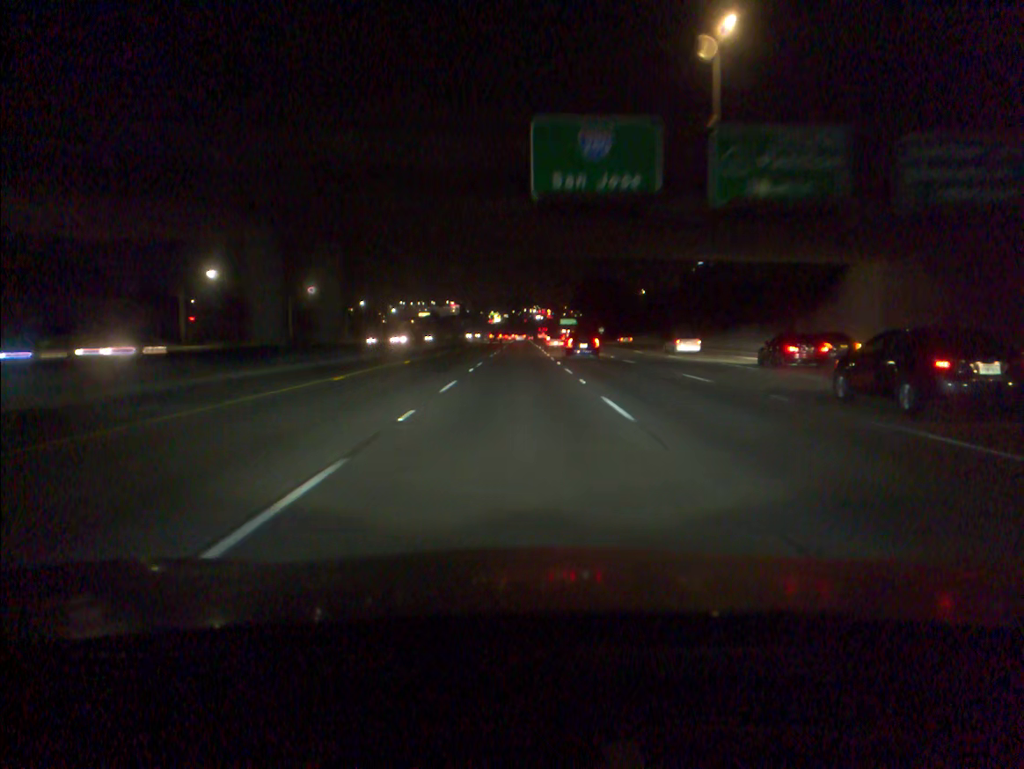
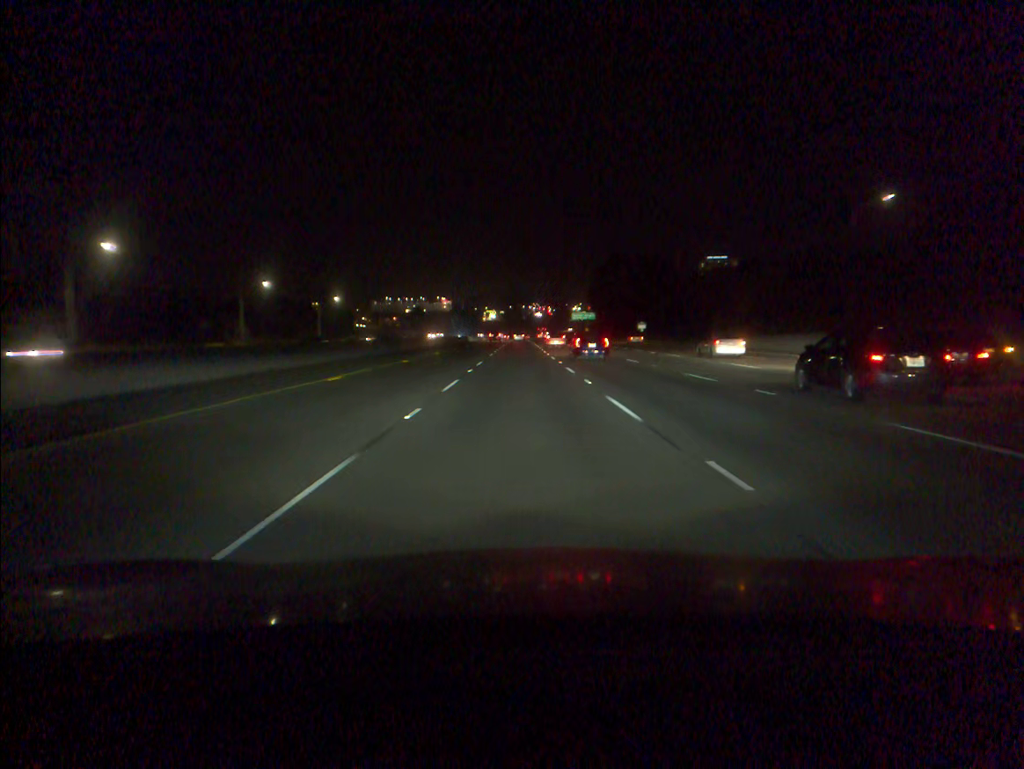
(-0.1, +73.0) m; 0°
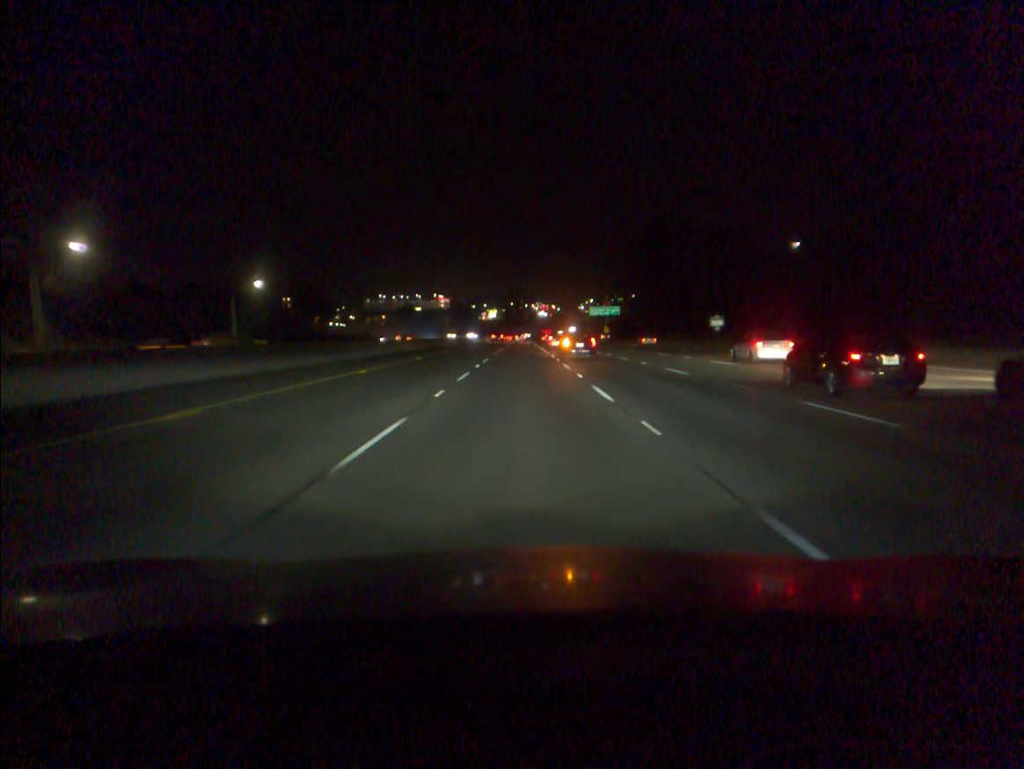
(-0.1, +54.7) m; 0°
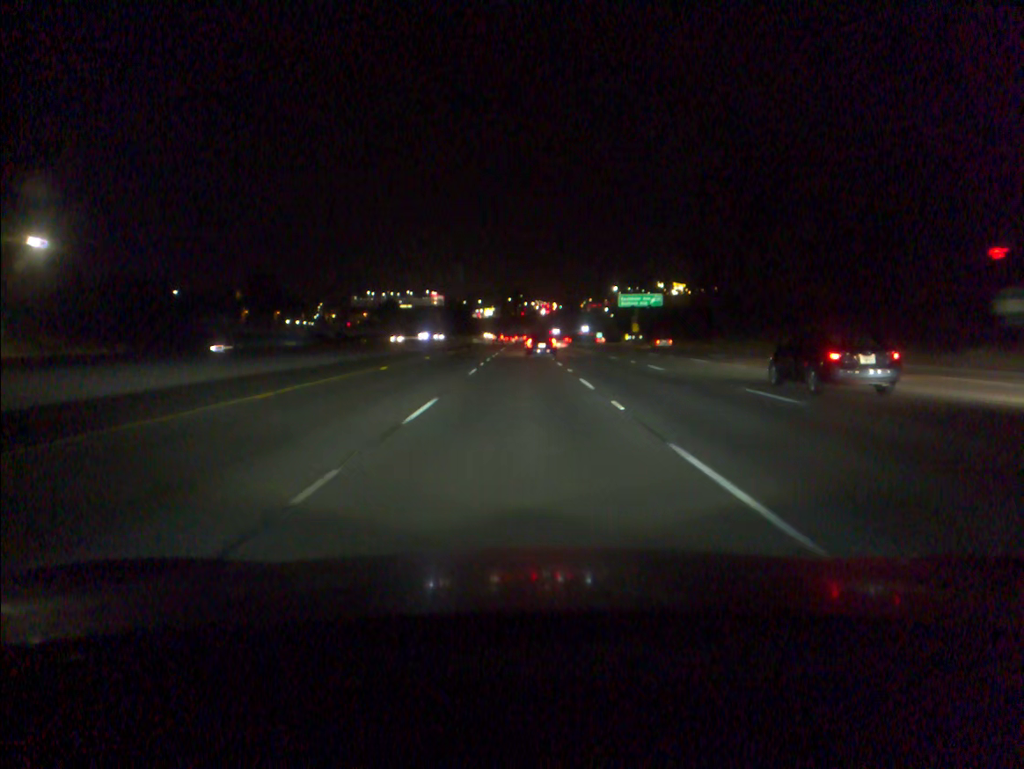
(0.0, +54.6) m; 0°
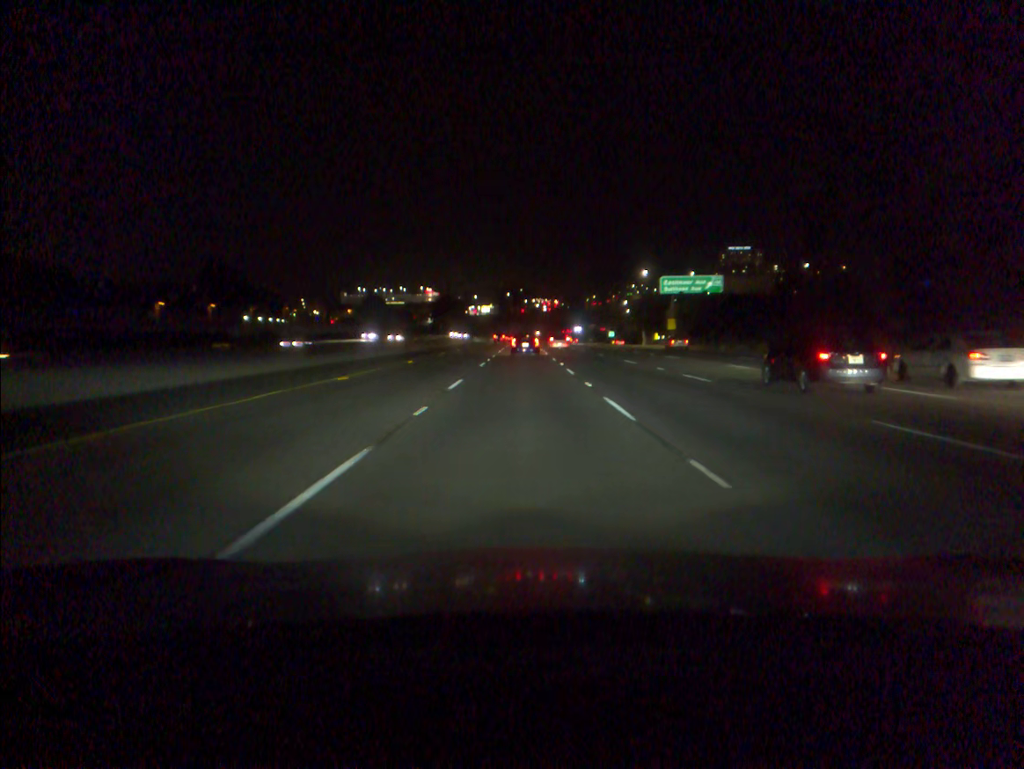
(0.0, +36.4) m; 0°
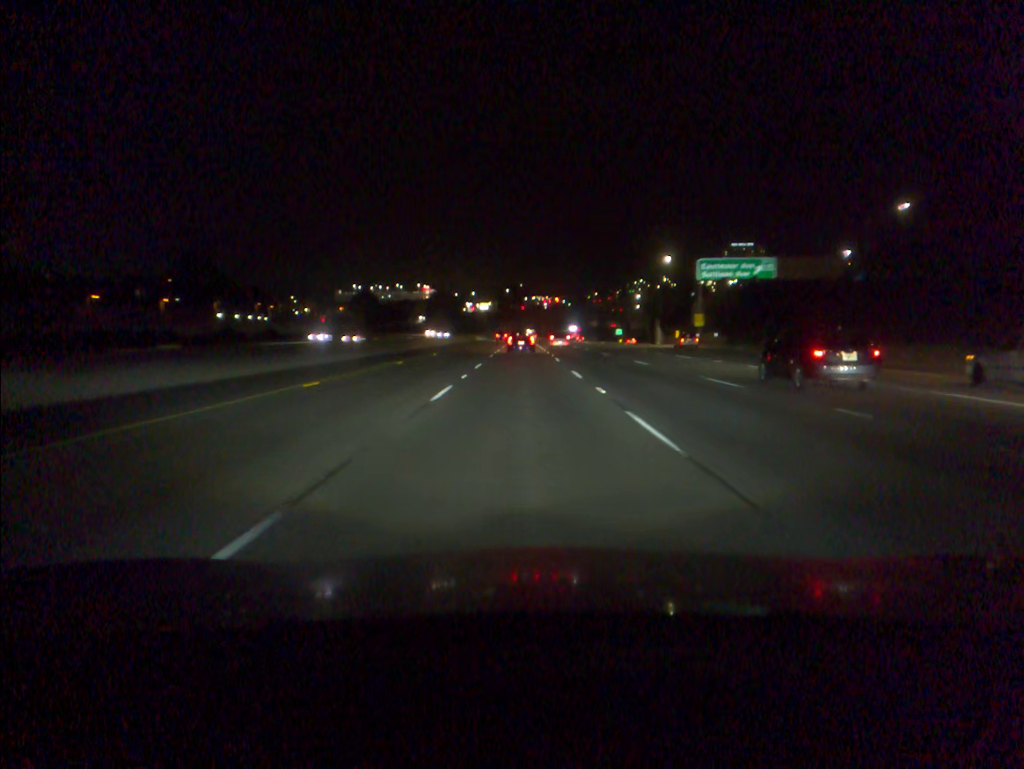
(0.0, +18.2) m; 0°
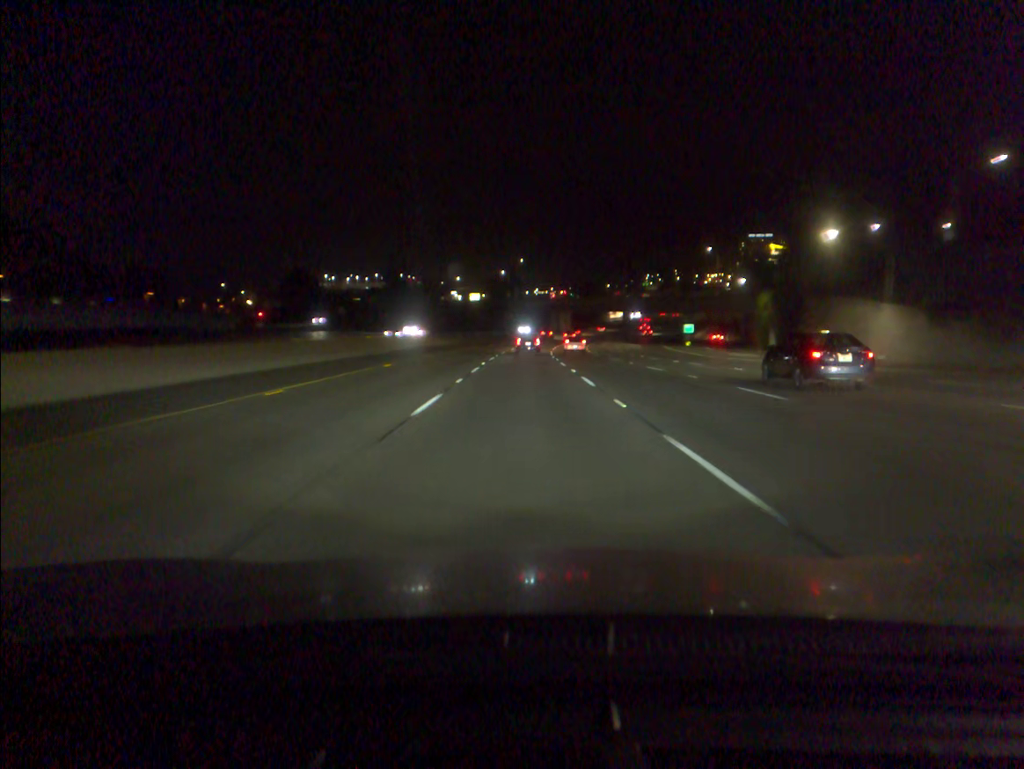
(-0.1, +90.8) m; 0°
